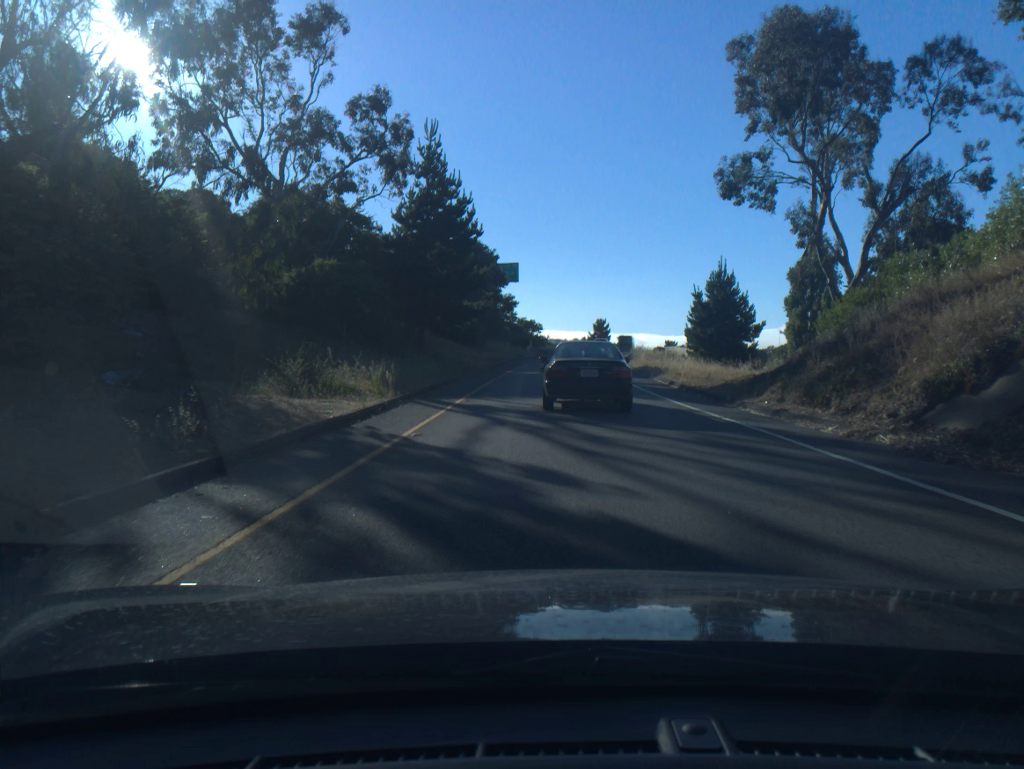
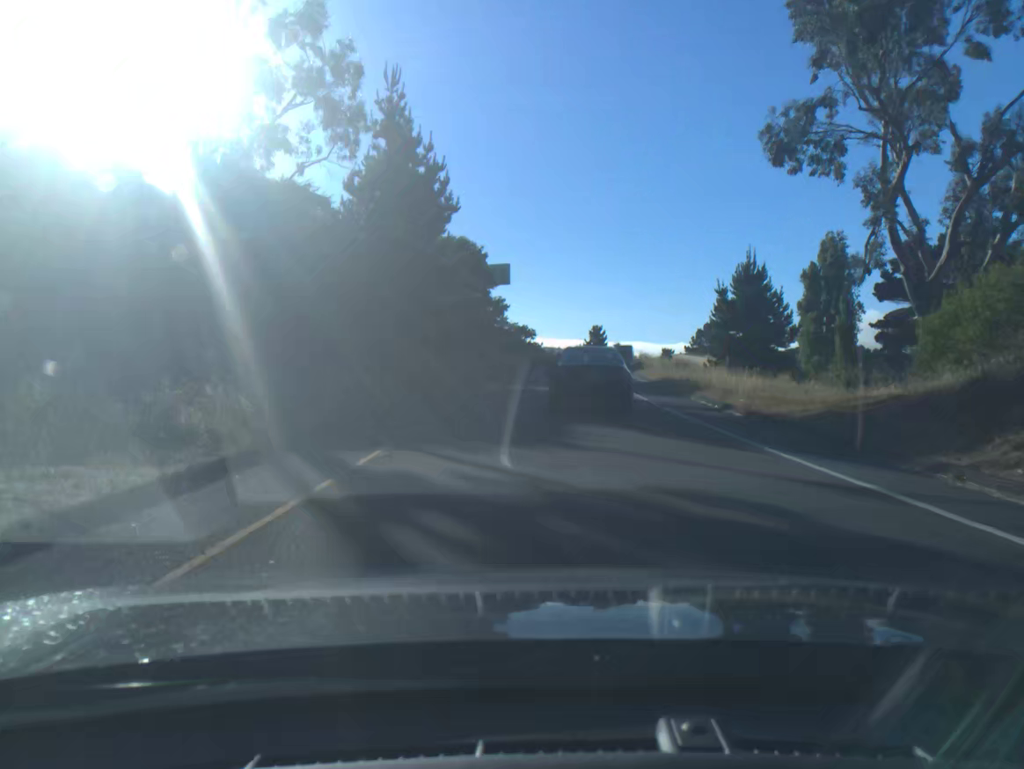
(0.0, +8.9) m; 0°
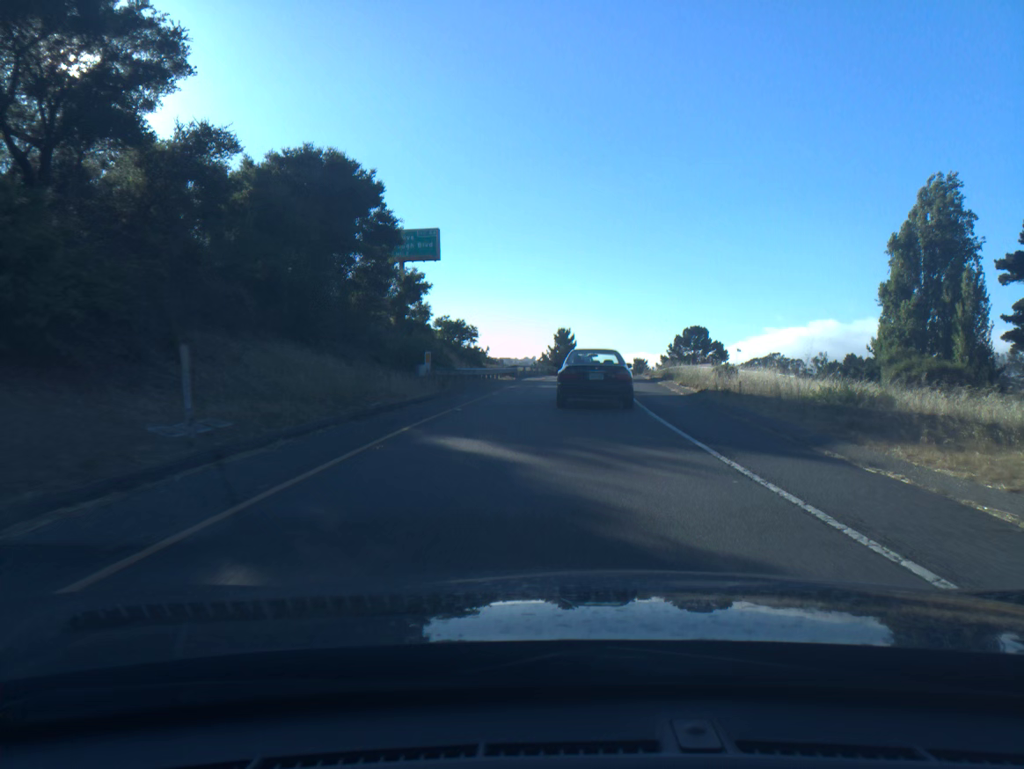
(+0.7, +35.3) m; +3°
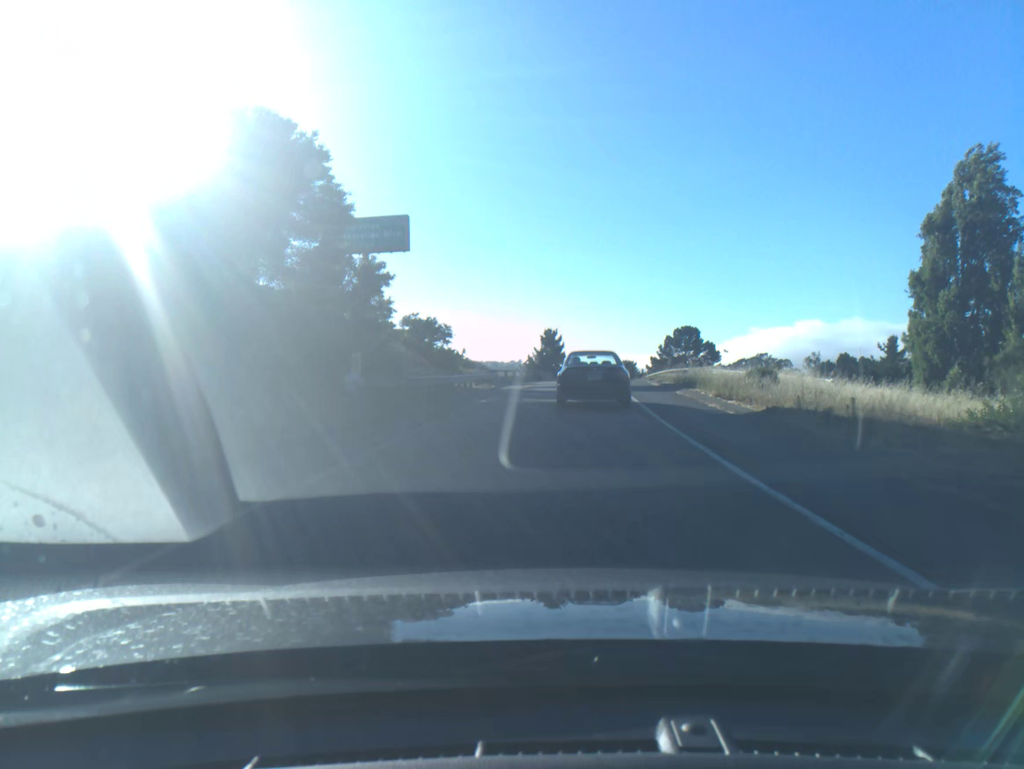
(+0.1, +8.4) m; +1°
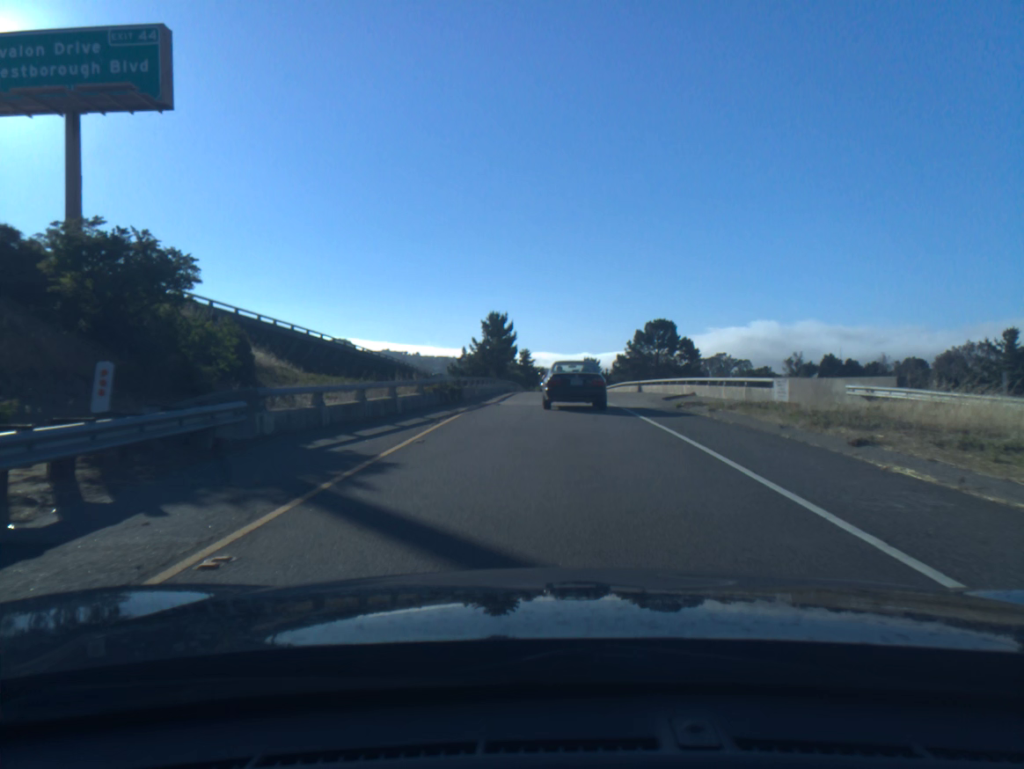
(+1.0, +33.2) m; +3°
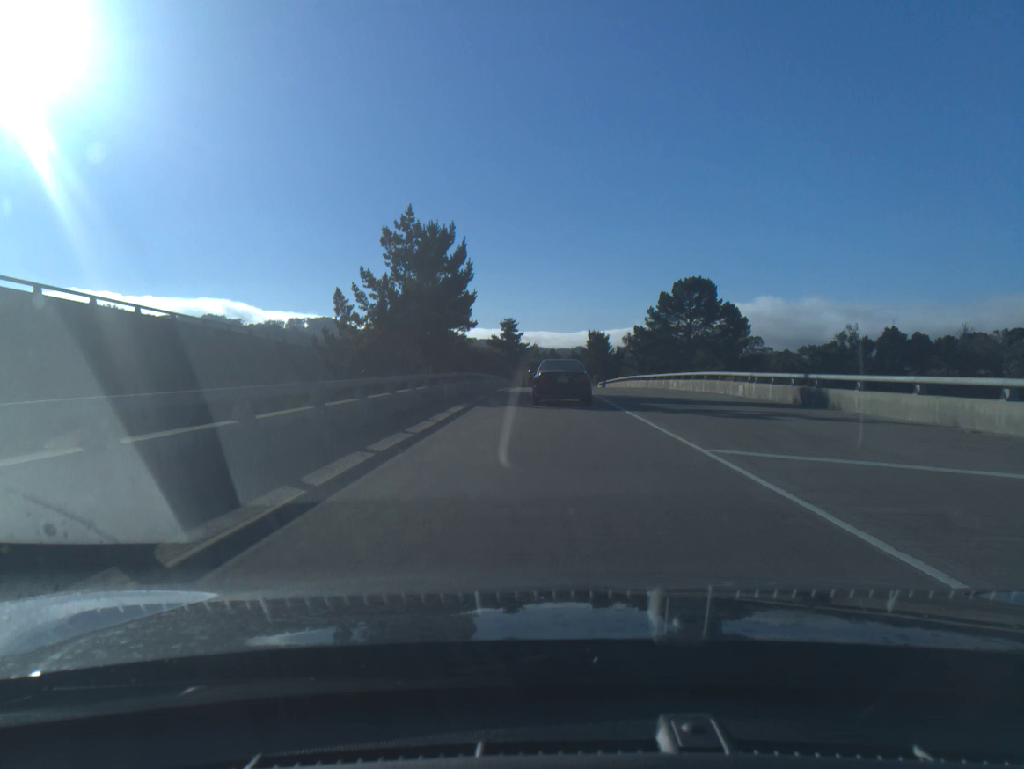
(+0.2, +43.4) m; 0°
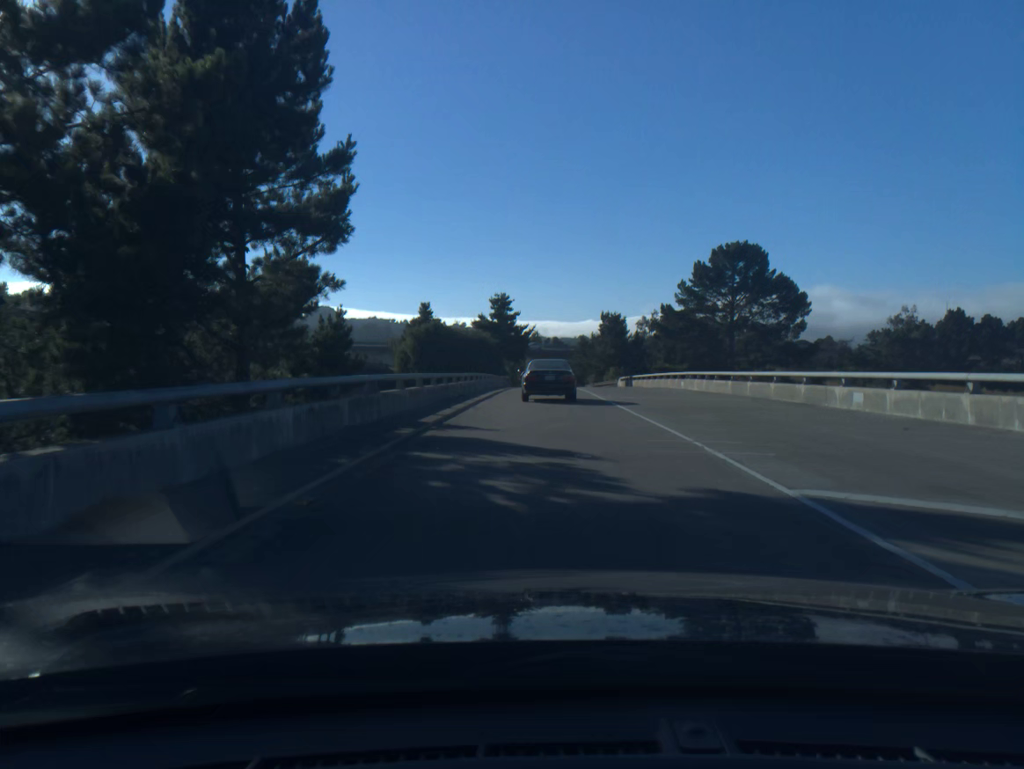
(0.0, +26.3) m; 0°
